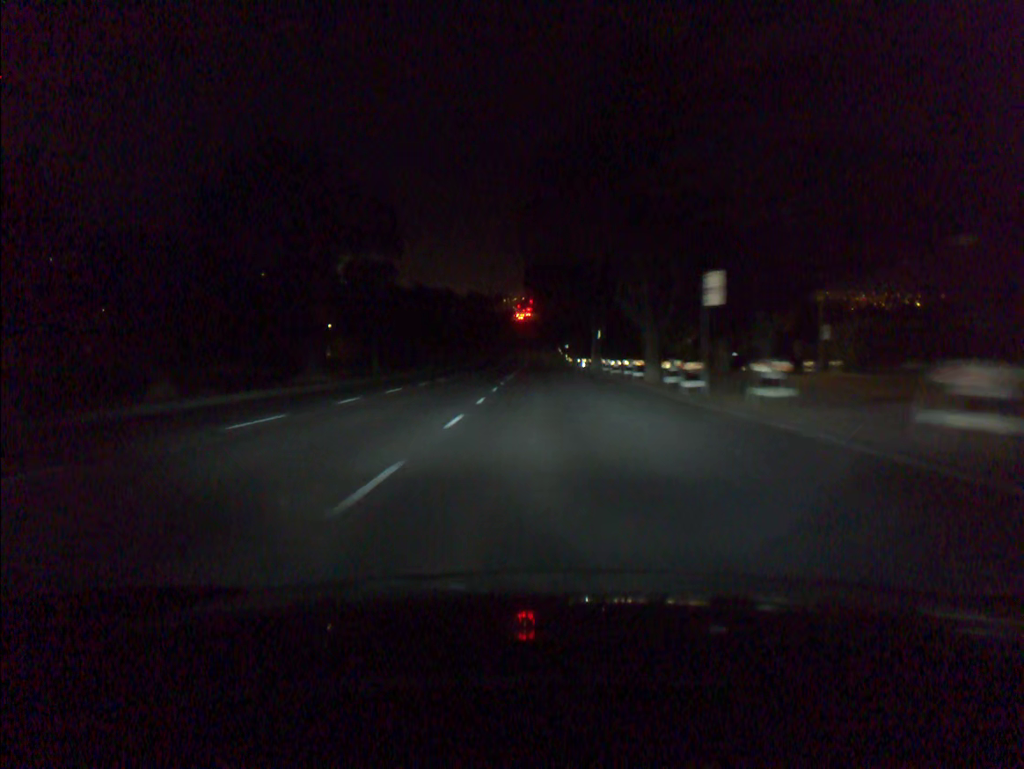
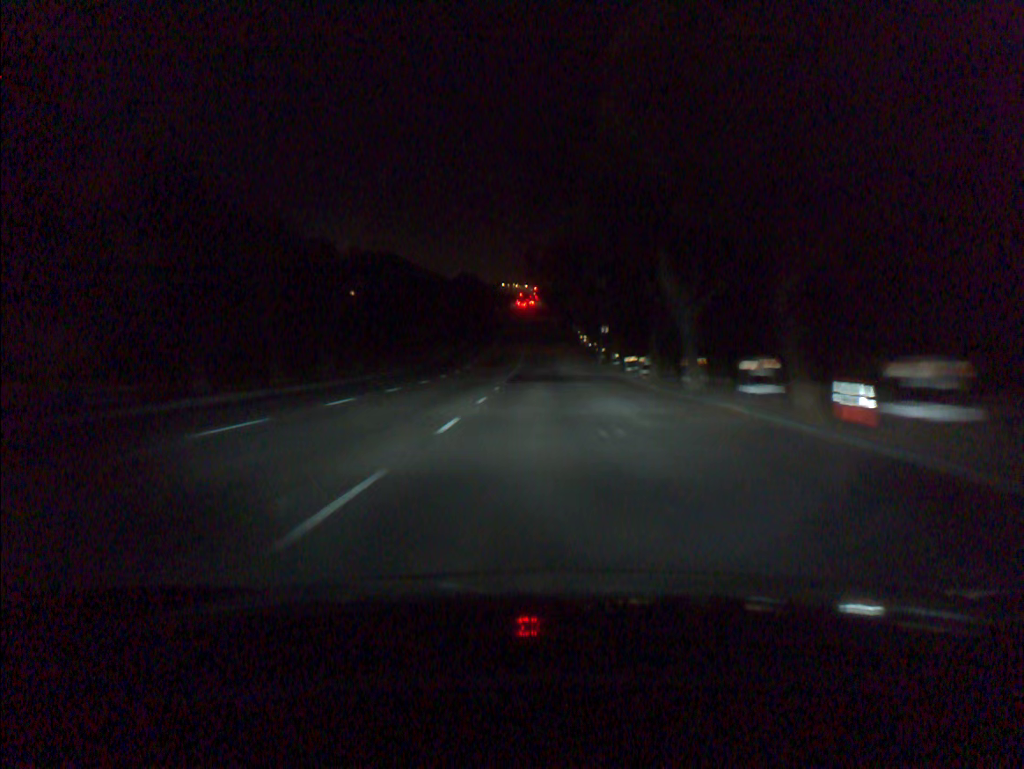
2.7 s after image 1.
(-0.3, +66.5) m; 0°
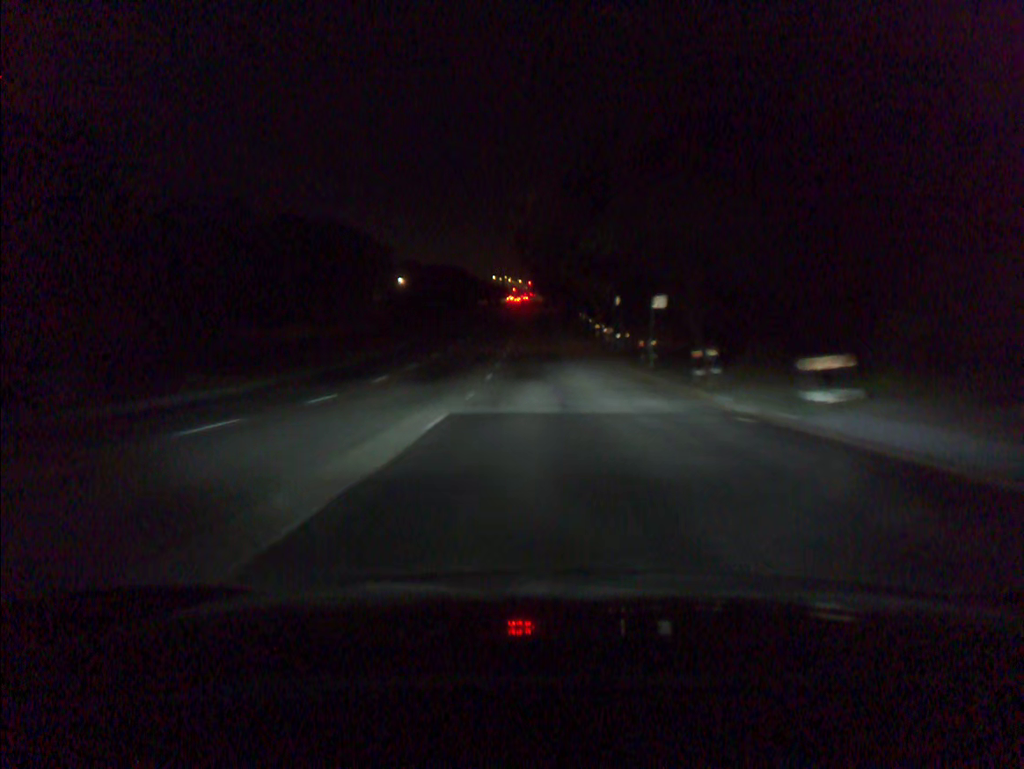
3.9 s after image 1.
(+0.1, +29.8) m; +1°
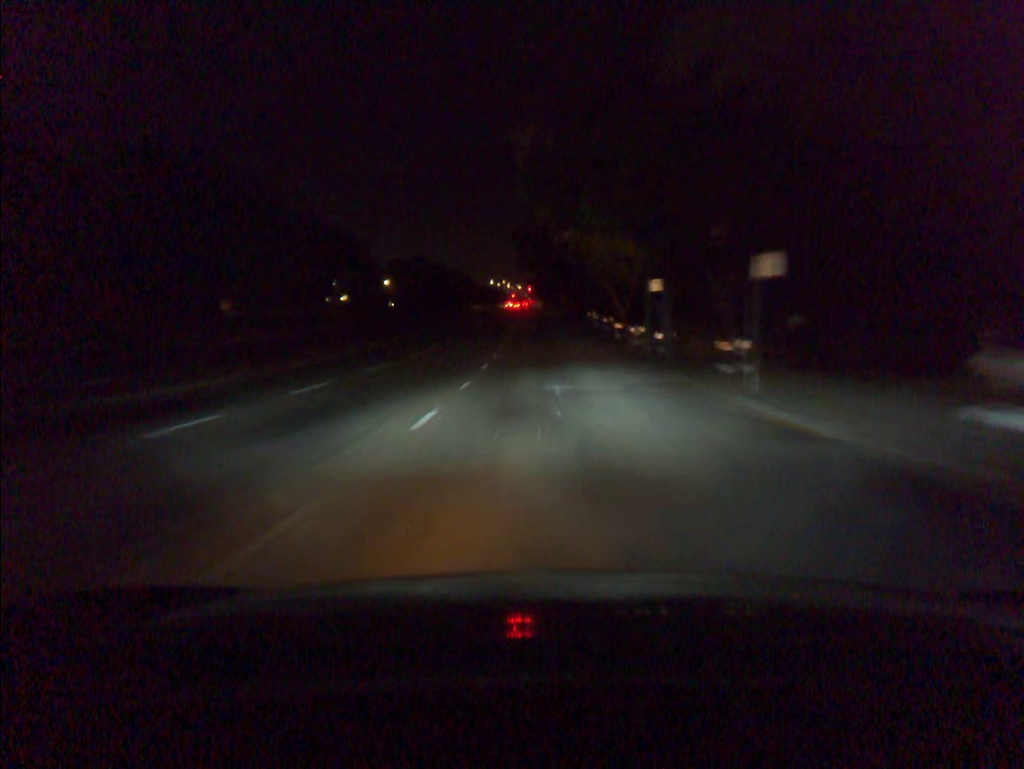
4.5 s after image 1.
(0.0, +14.9) m; 0°
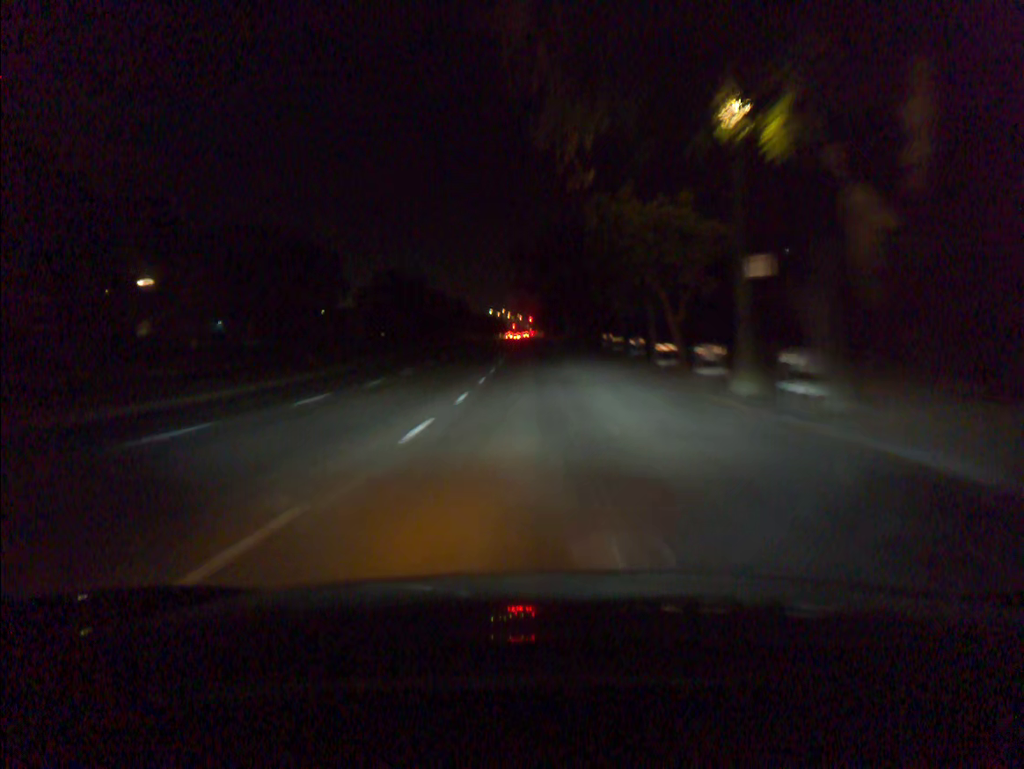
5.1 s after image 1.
(0.0, +14.9) m; 0°
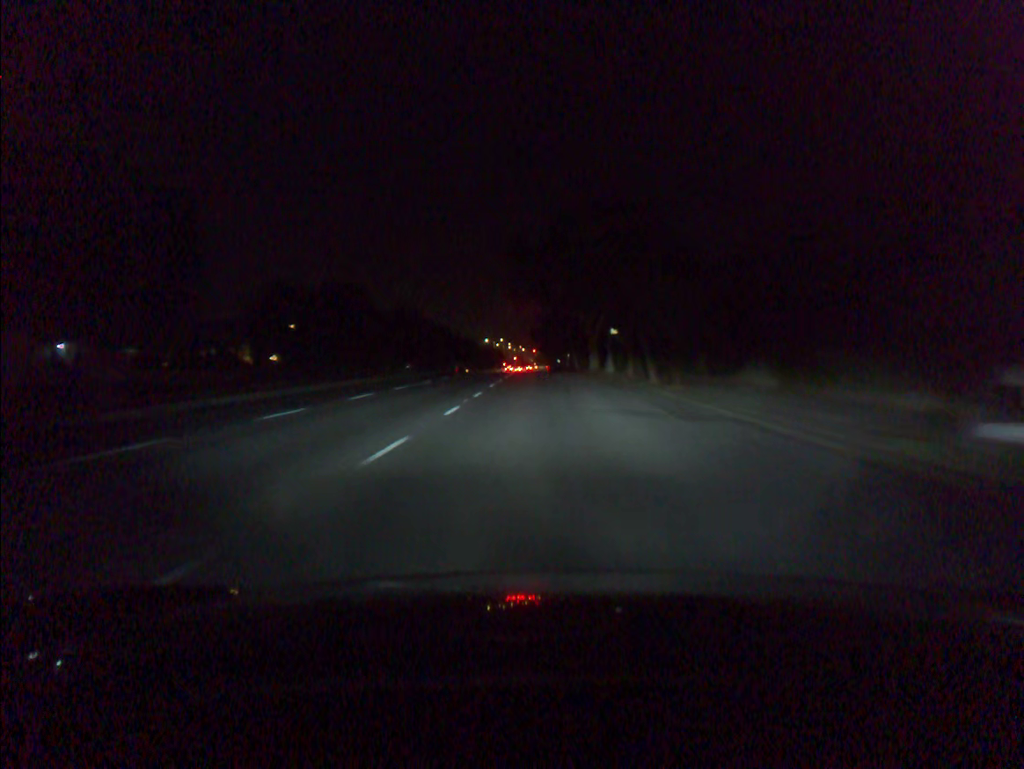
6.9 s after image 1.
(-0.2, +44.8) m; 0°
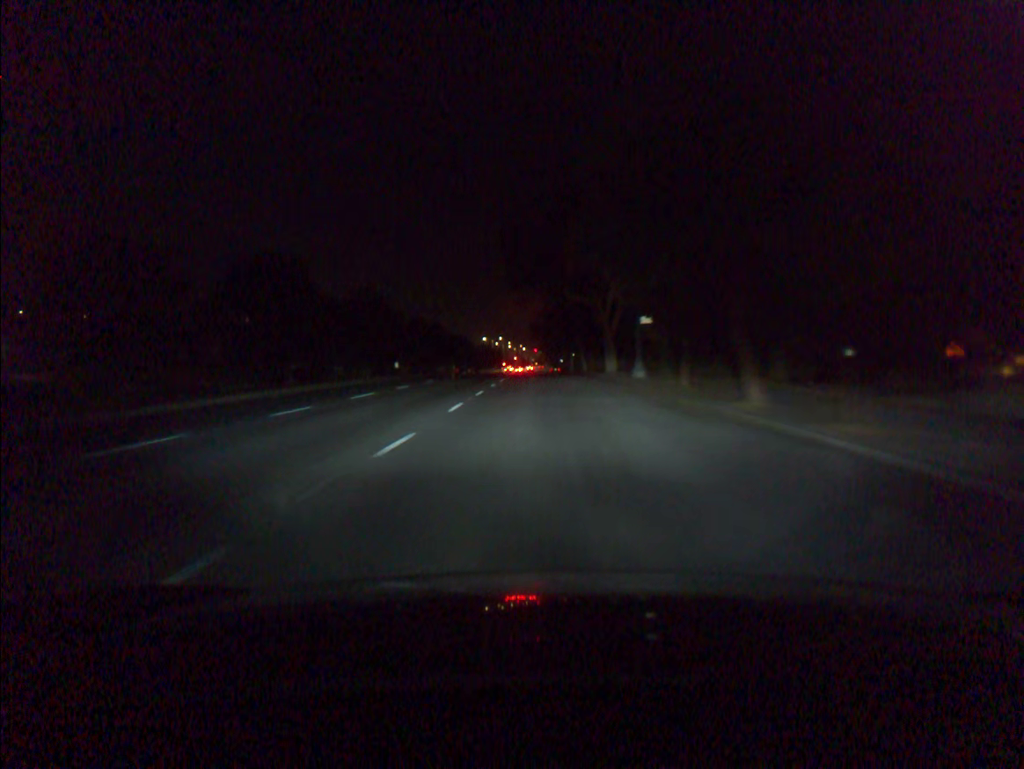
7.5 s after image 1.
(0.0, +14.1) m; 0°
